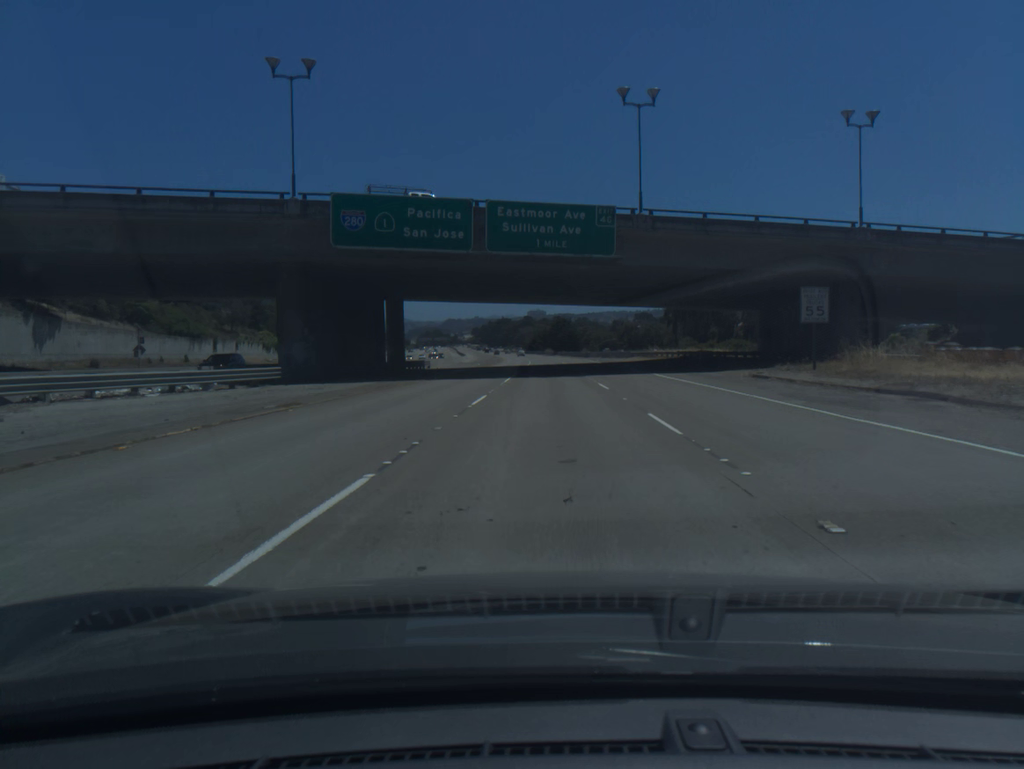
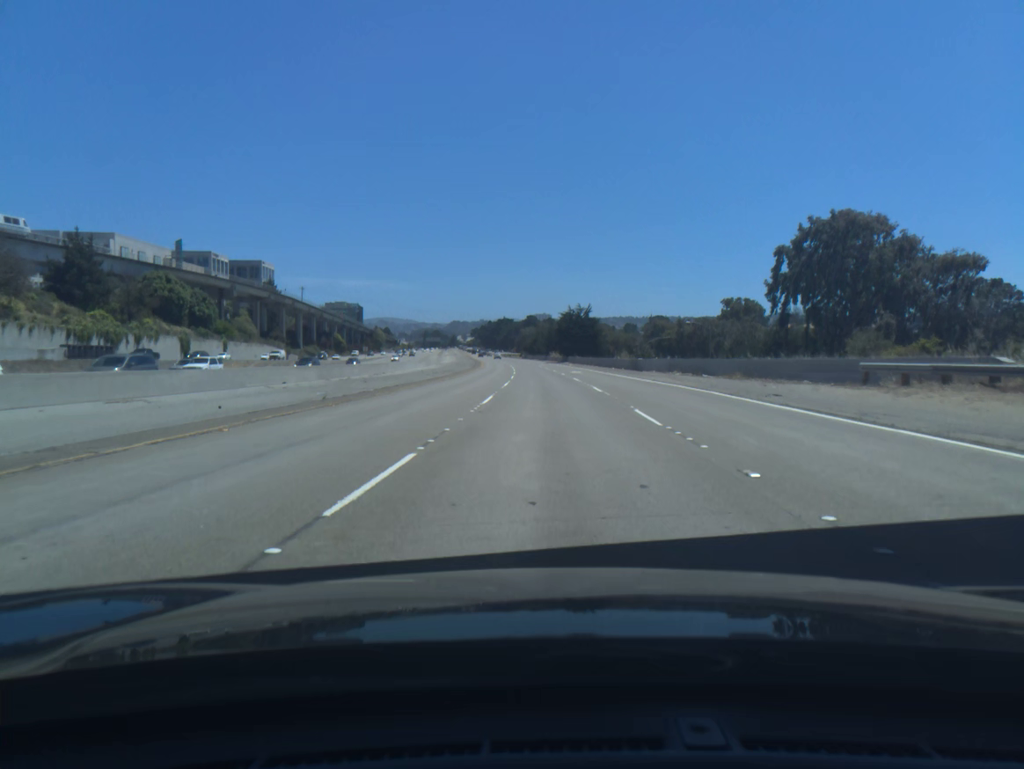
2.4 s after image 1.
(0.0, +69.9) m; 0°
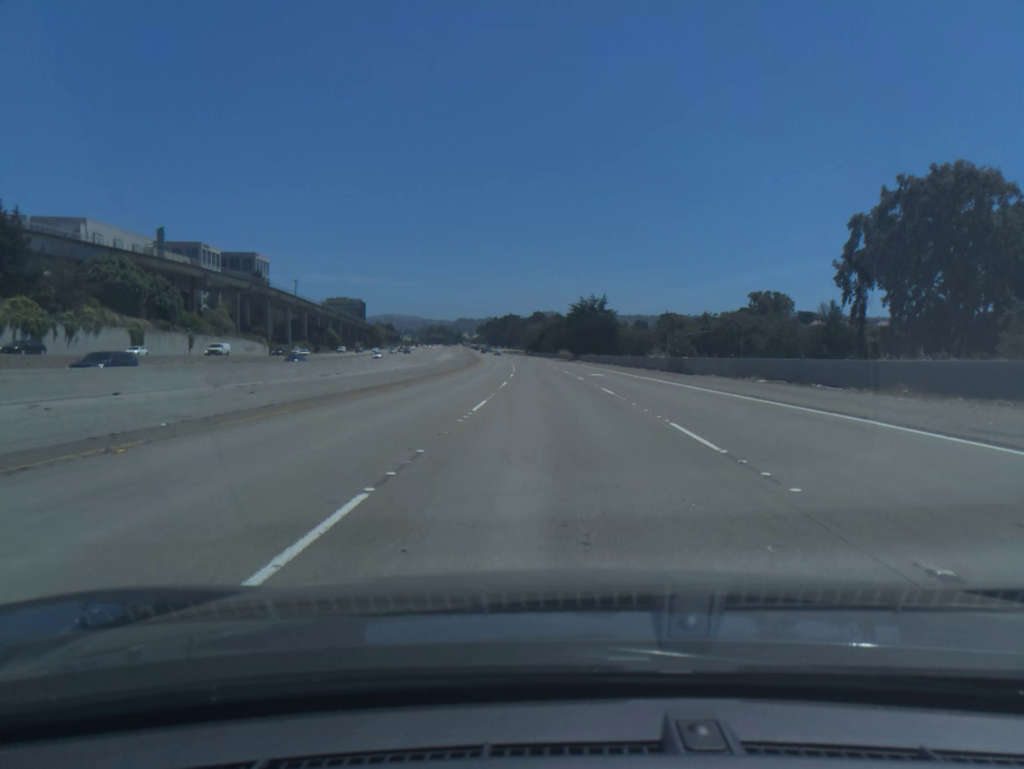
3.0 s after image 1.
(-0.1, +17.8) m; 0°
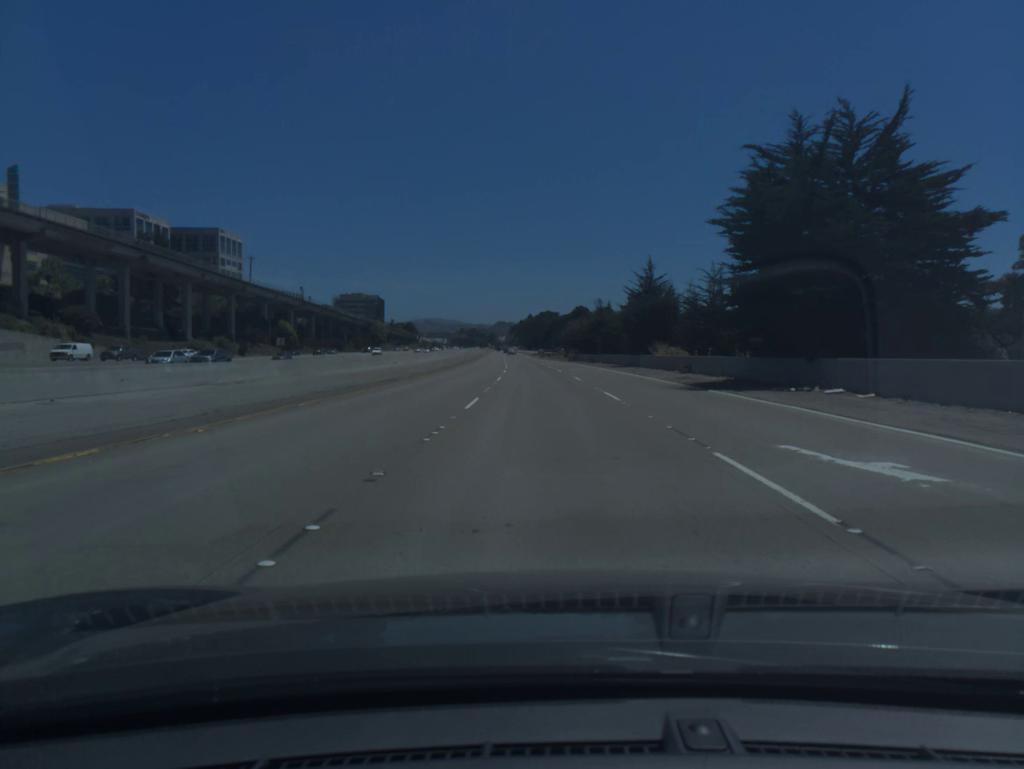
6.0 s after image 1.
(-2.2, +91.1) m; -3°
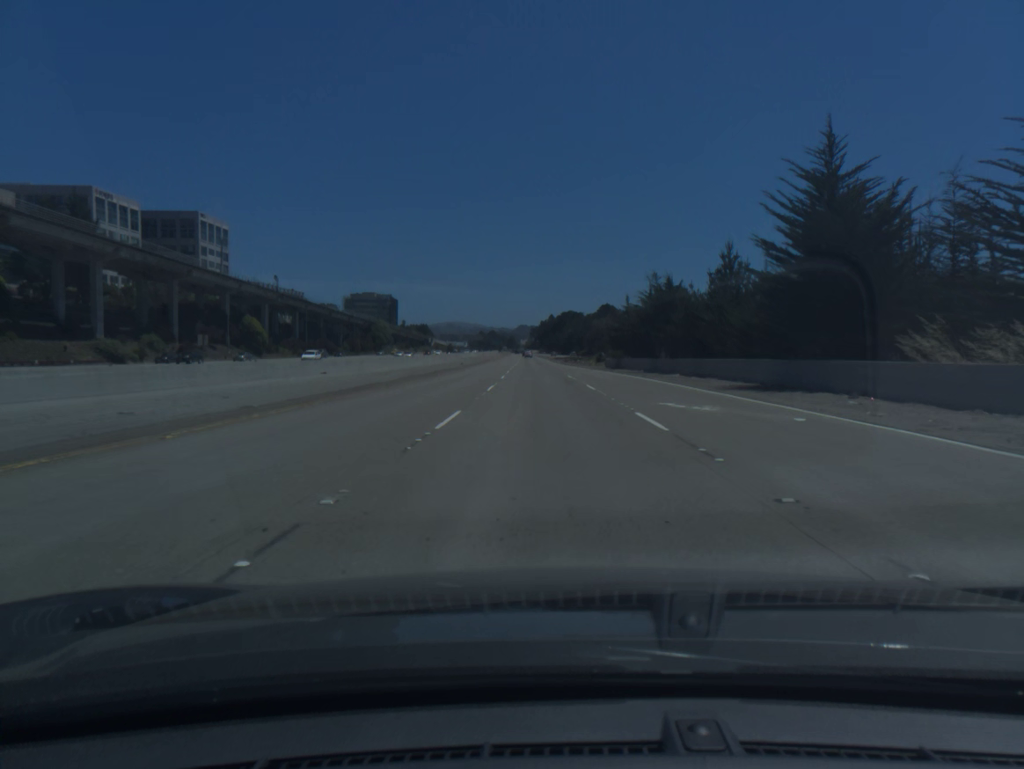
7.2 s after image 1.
(-0.5, +37.3) m; -2°
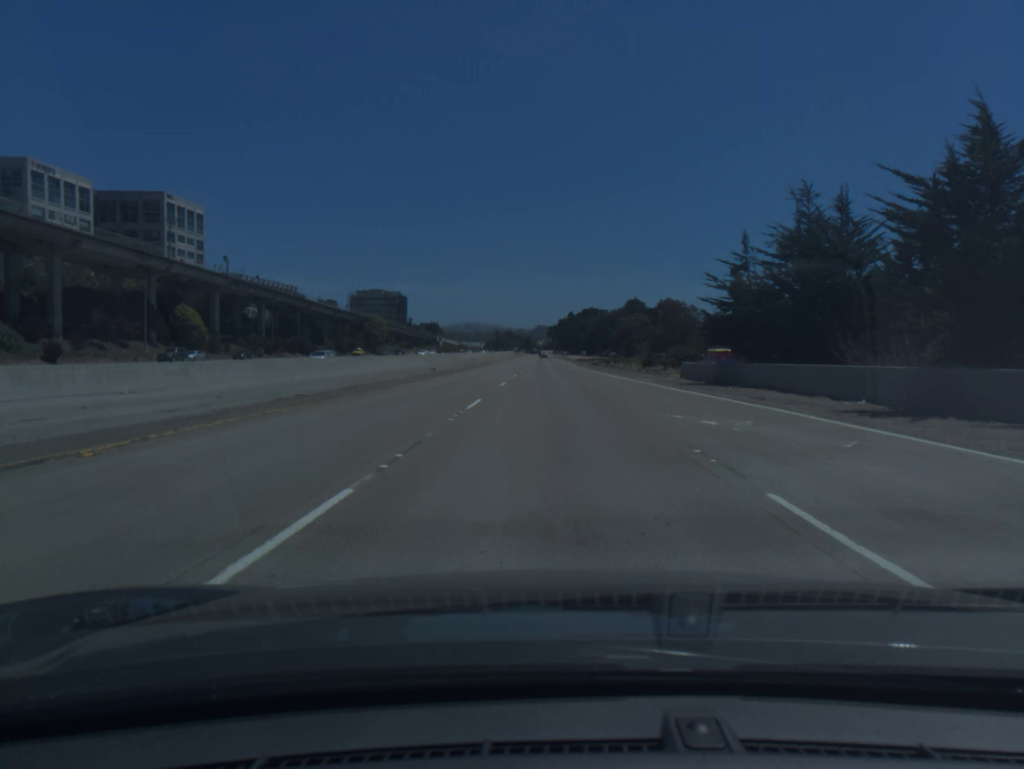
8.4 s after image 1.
(-0.5, +37.7) m; -1°
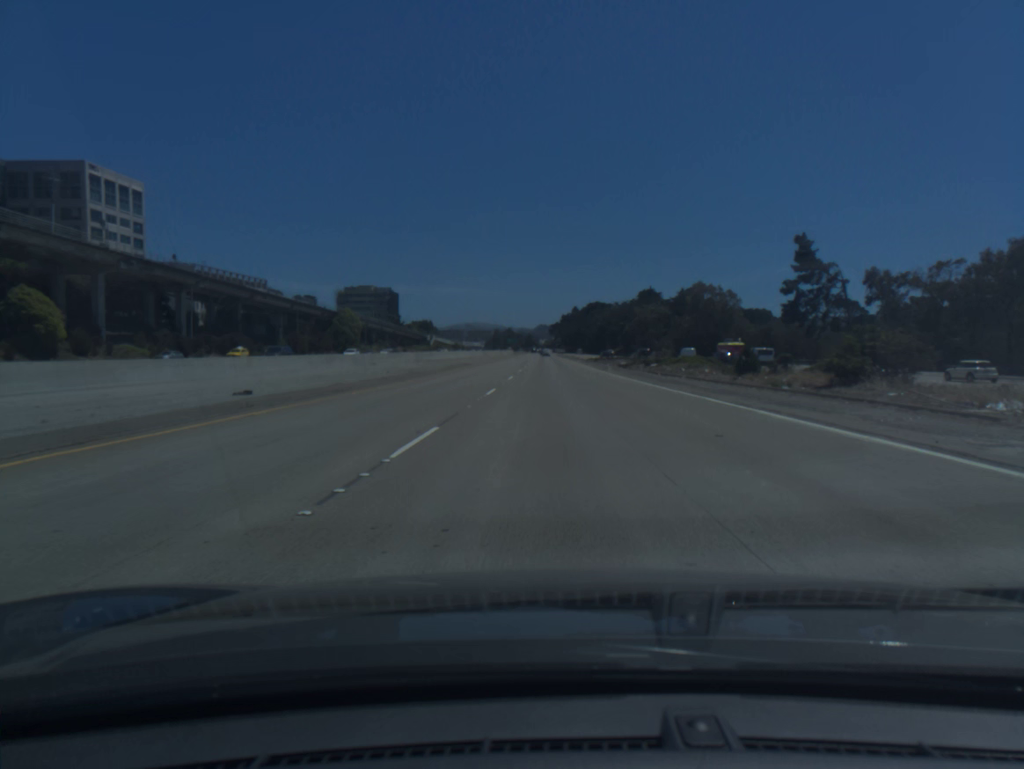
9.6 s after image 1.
(0.0, +38.2) m; 0°
